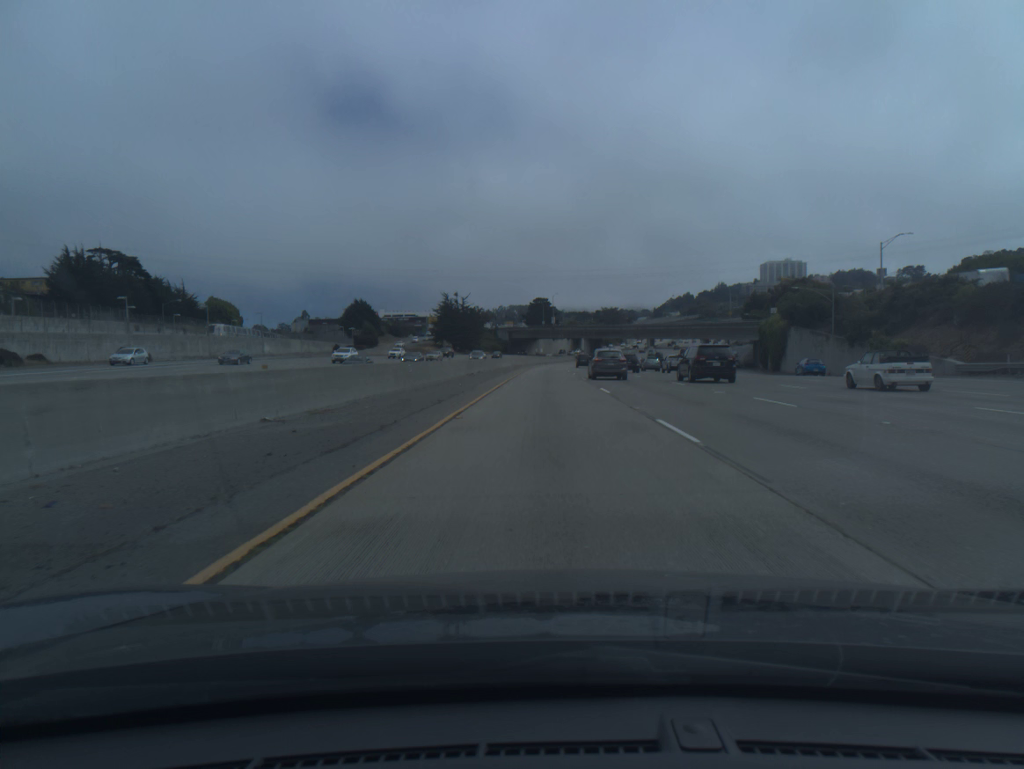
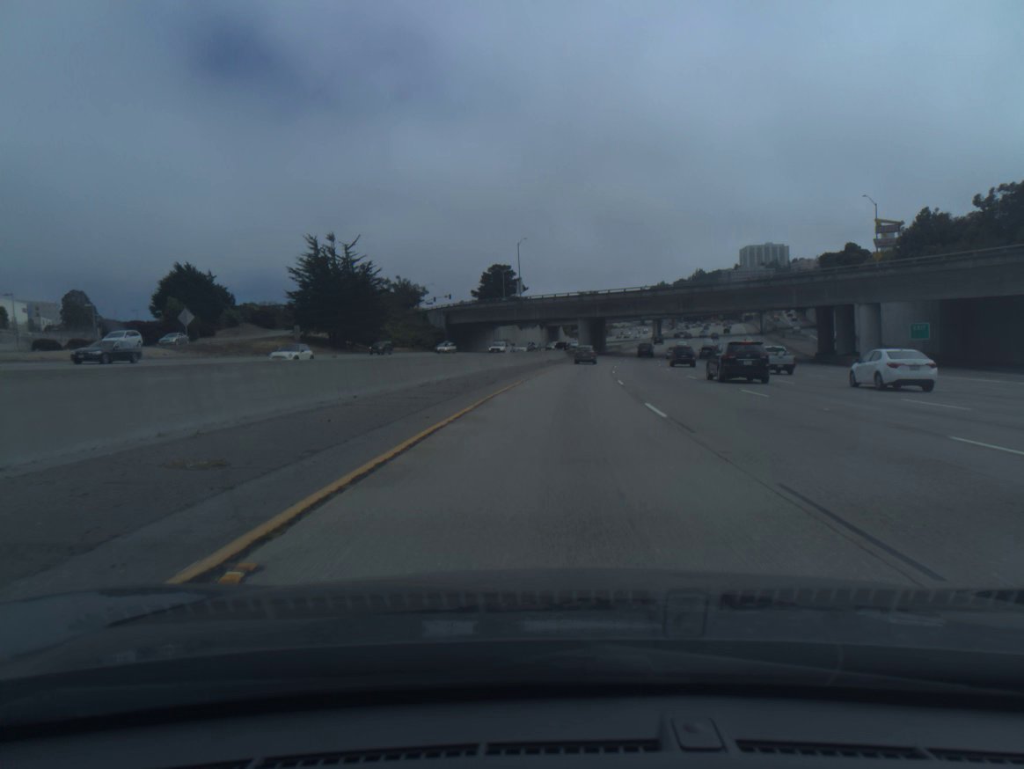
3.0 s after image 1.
(+1.0, +98.4) m; +2°
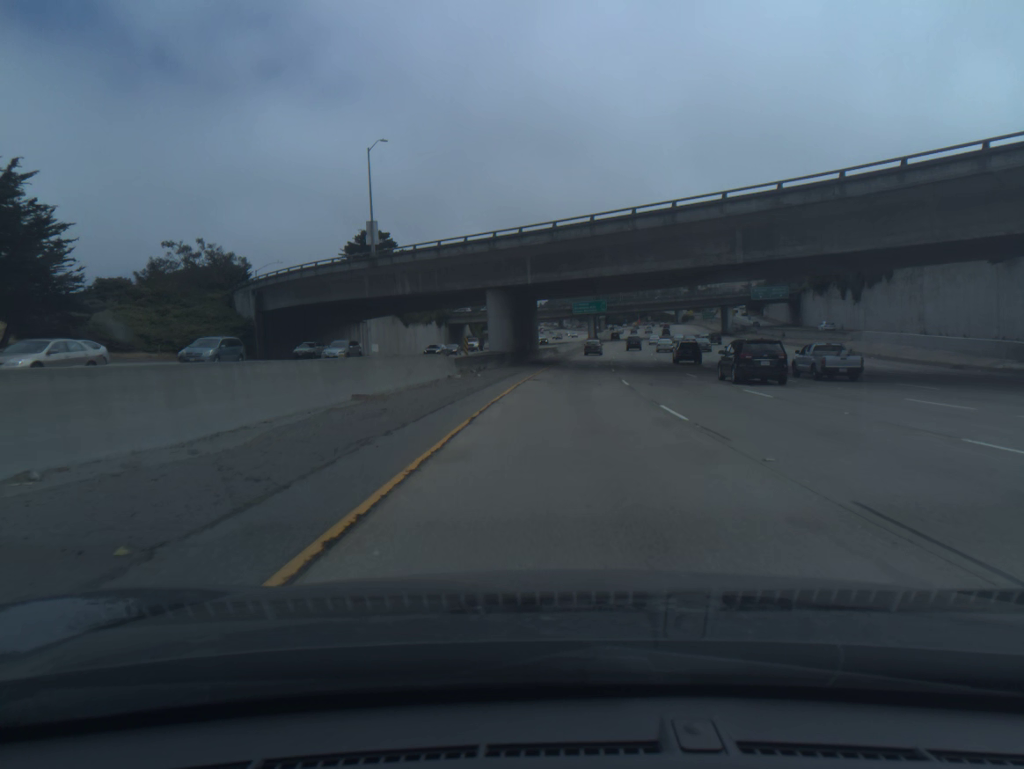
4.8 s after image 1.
(+2.9, +59.0) m; +6°
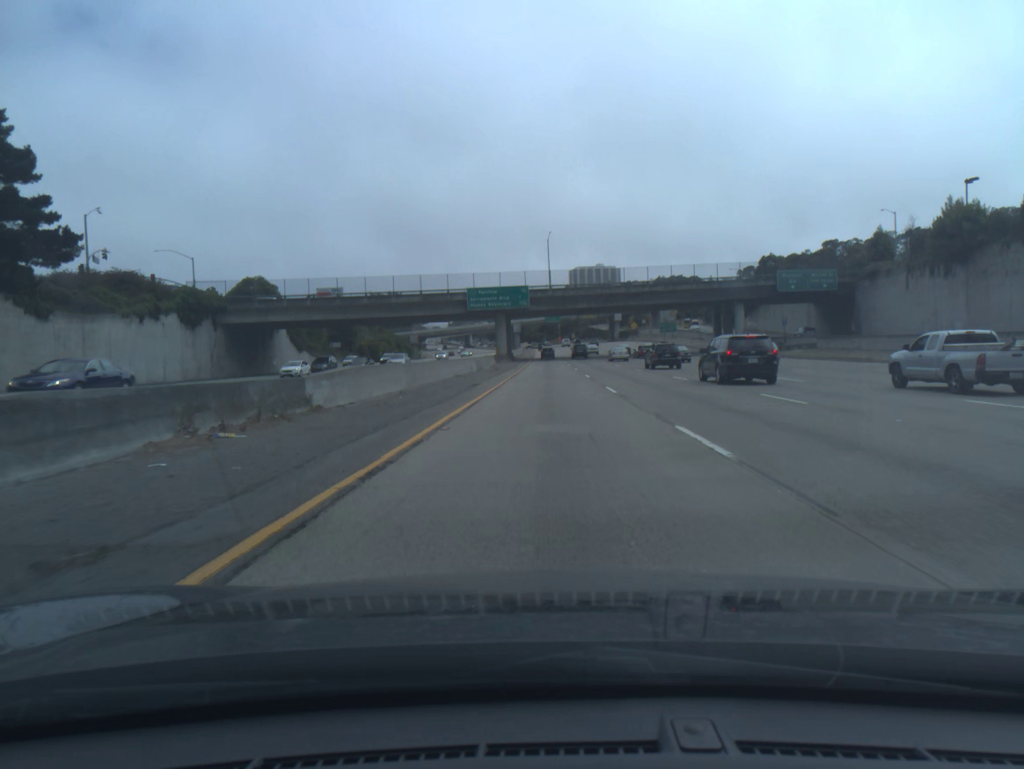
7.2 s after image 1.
(+5.2, +78.3) m; +7°
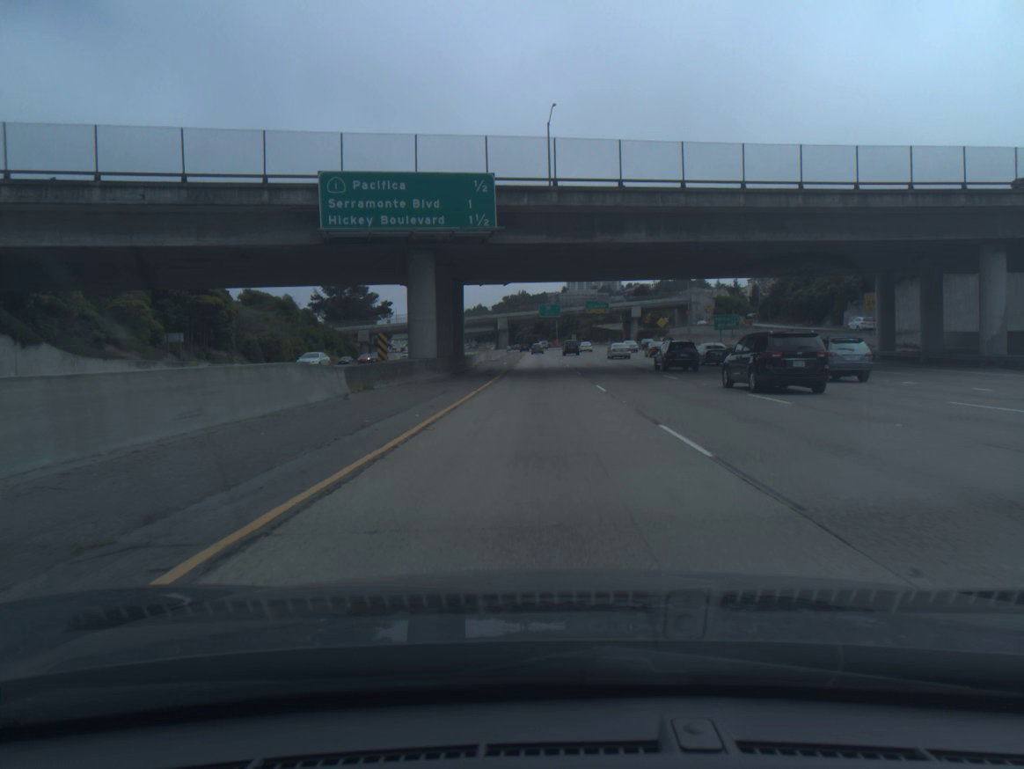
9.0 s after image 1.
(+0.4, +58.4) m; +1°
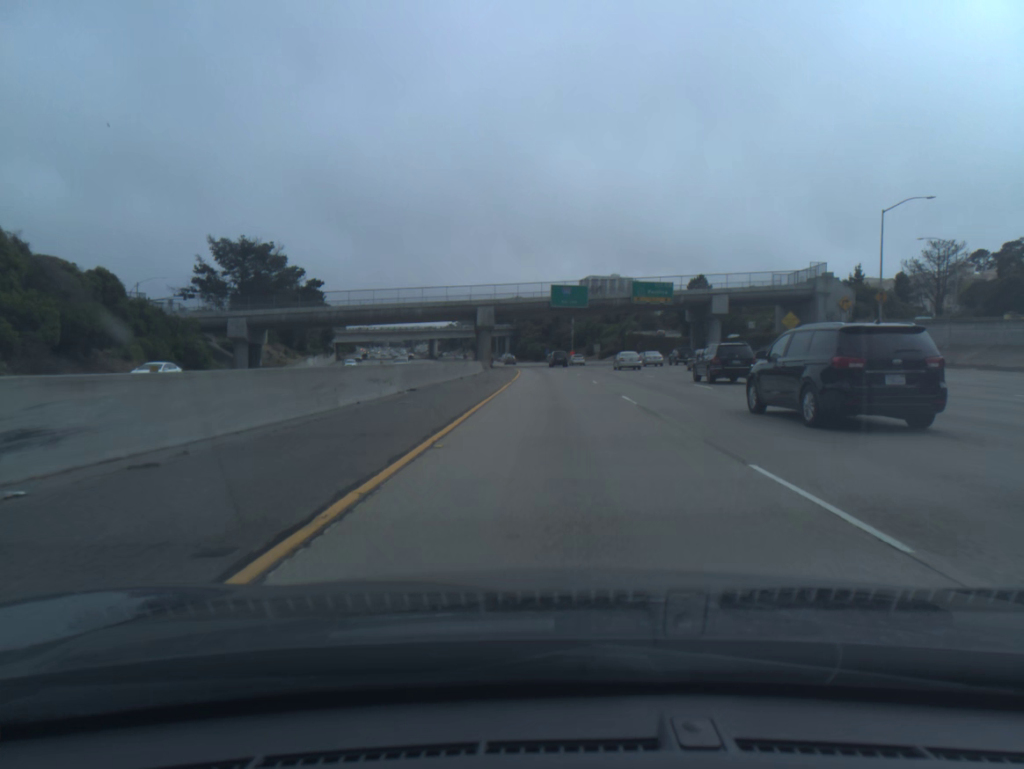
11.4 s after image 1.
(-0.5, +77.2) m; -1°
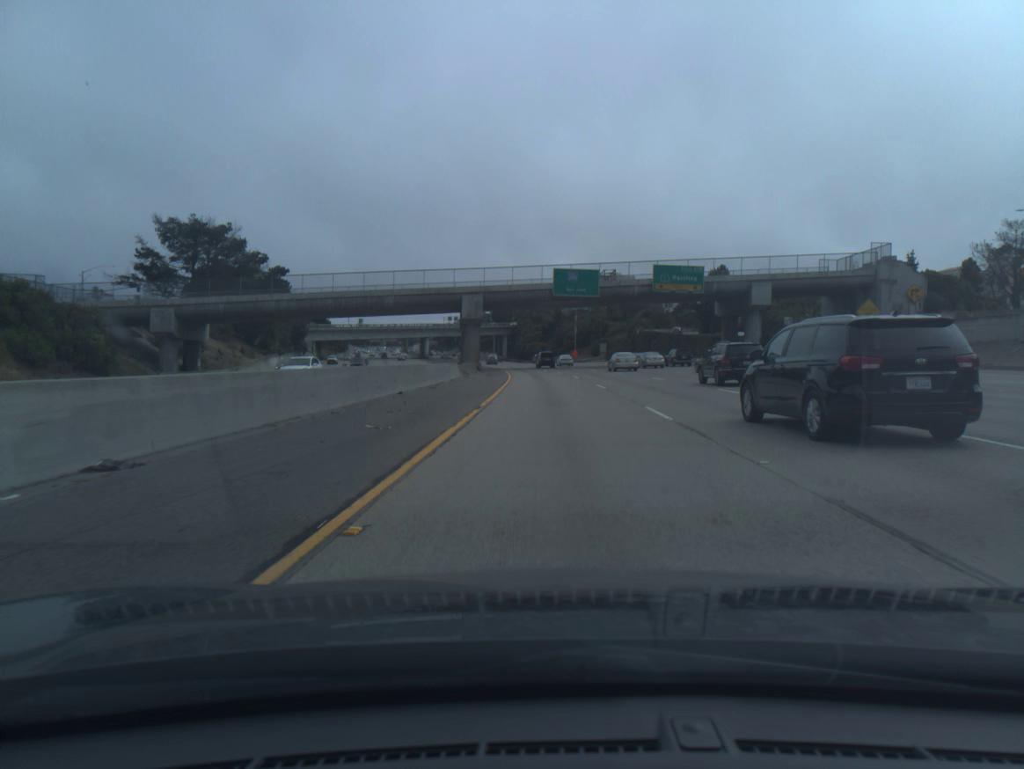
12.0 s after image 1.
(0.0, +19.3) m; 0°
